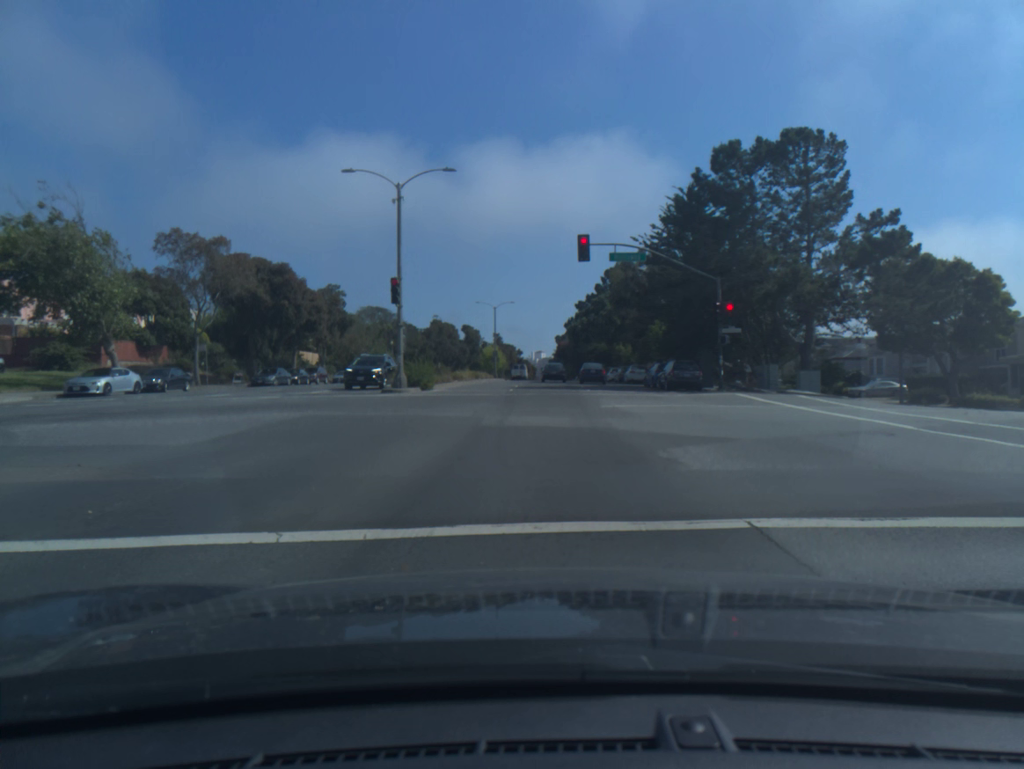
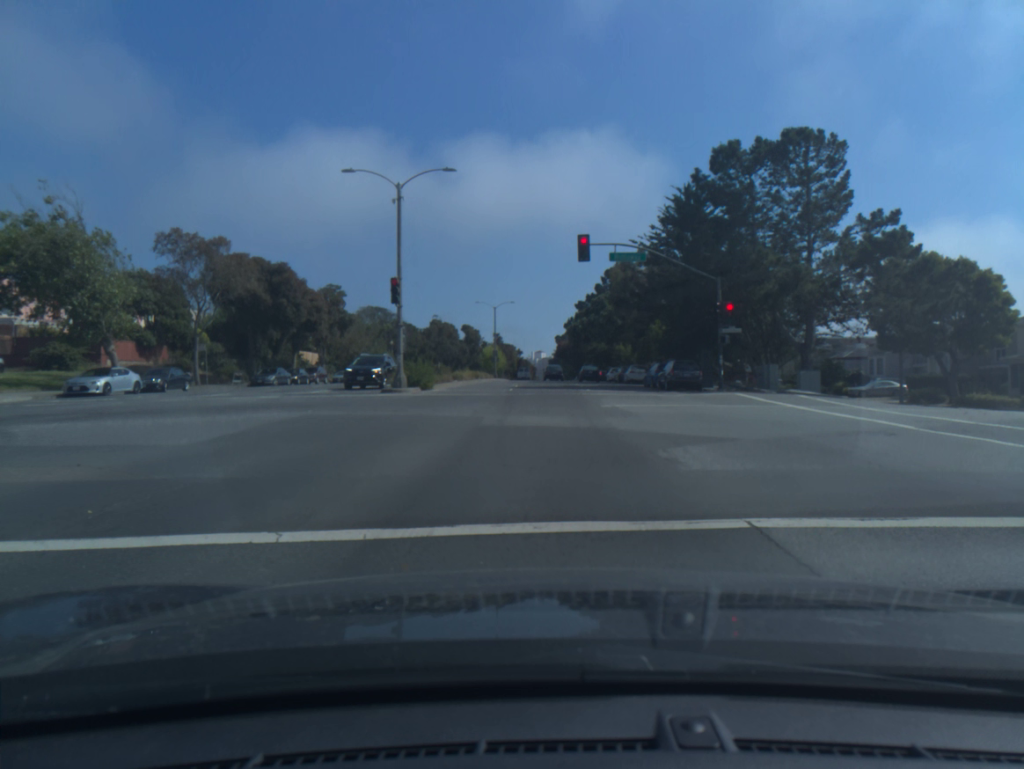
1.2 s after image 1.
(0.0, 0.0) m; 0°
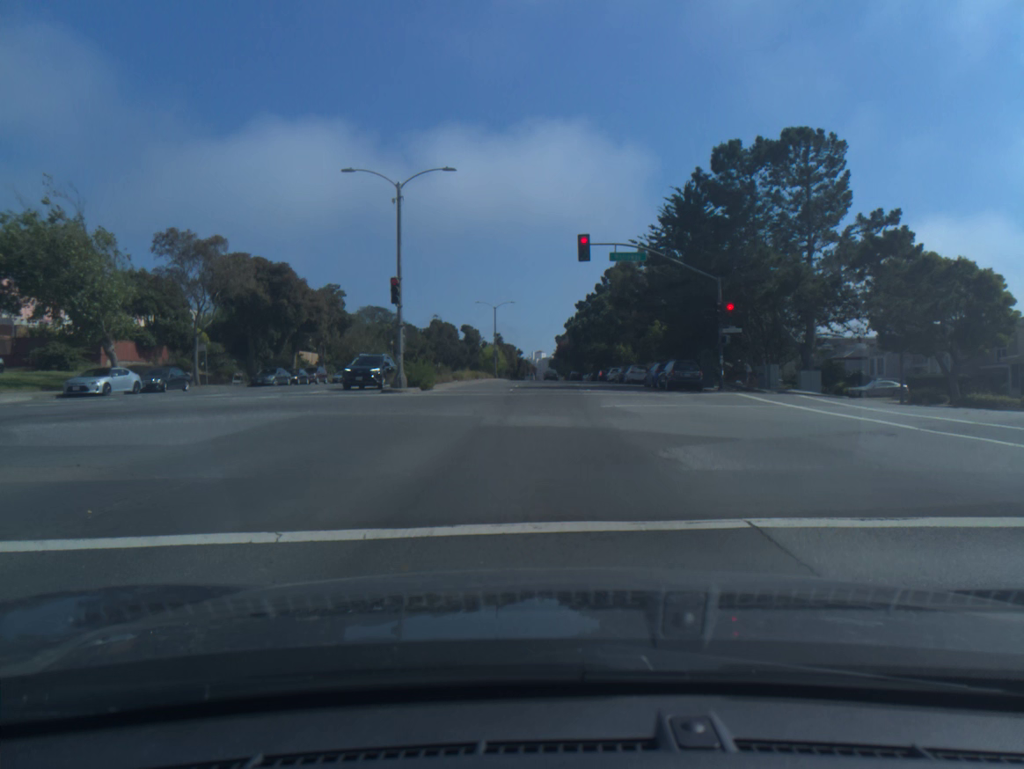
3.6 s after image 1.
(0.0, 0.0) m; 0°
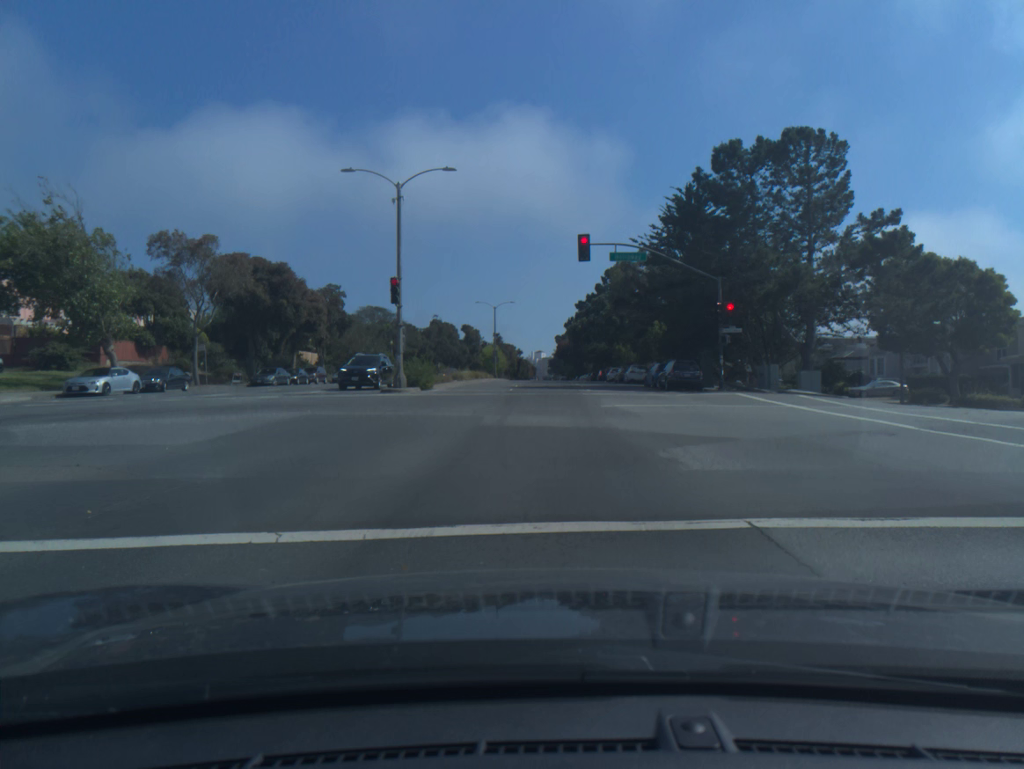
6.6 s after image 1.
(0.0, 0.0) m; 0°
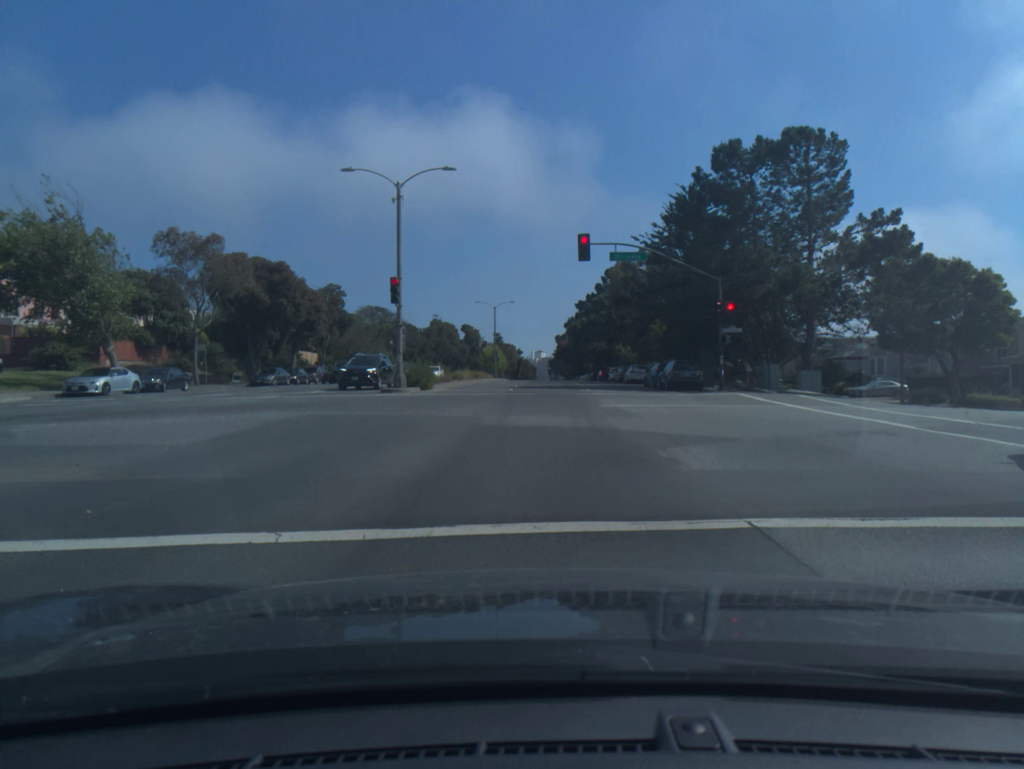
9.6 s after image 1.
(0.0, 0.0) m; 0°
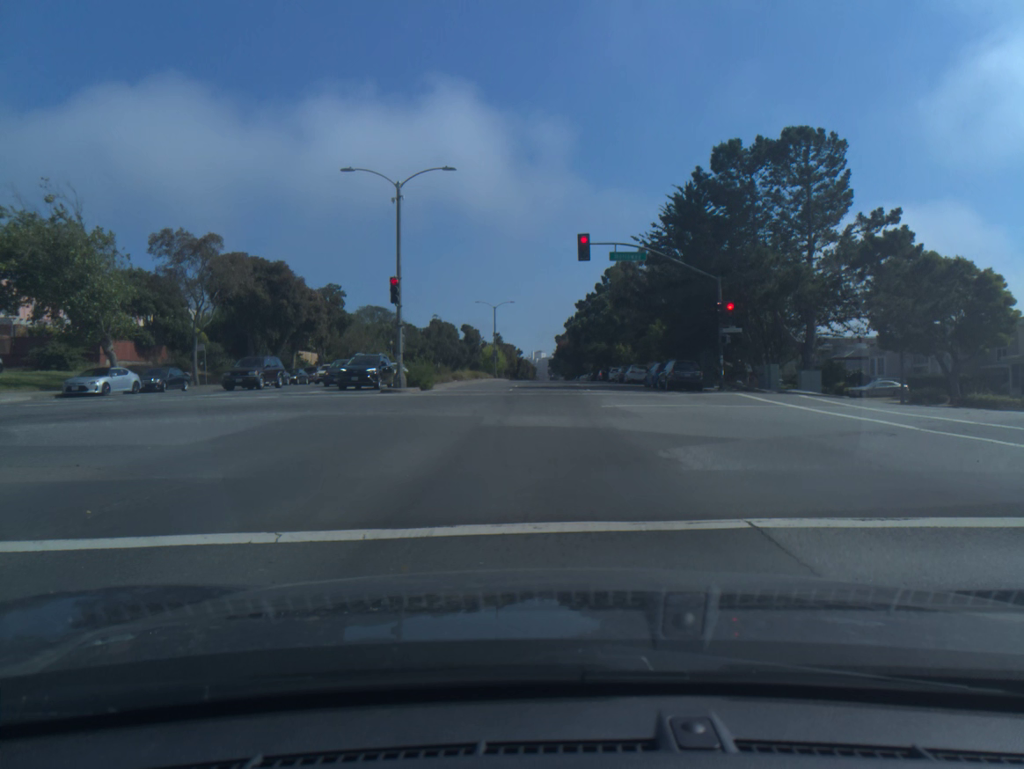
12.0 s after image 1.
(0.0, 0.0) m; 0°
